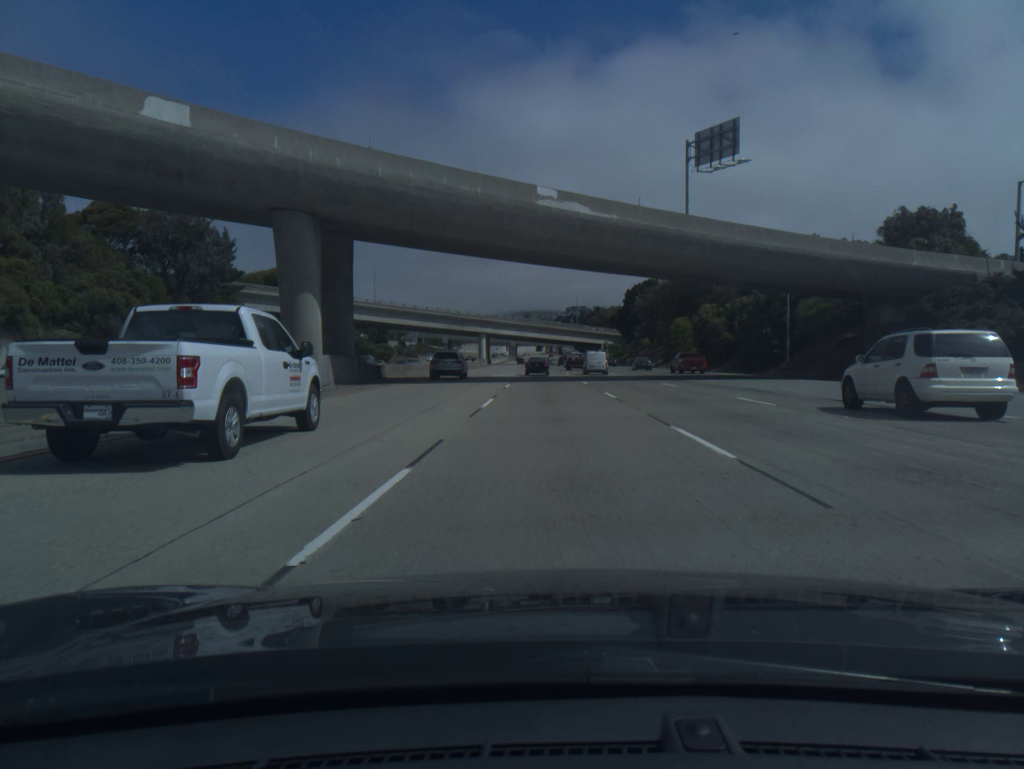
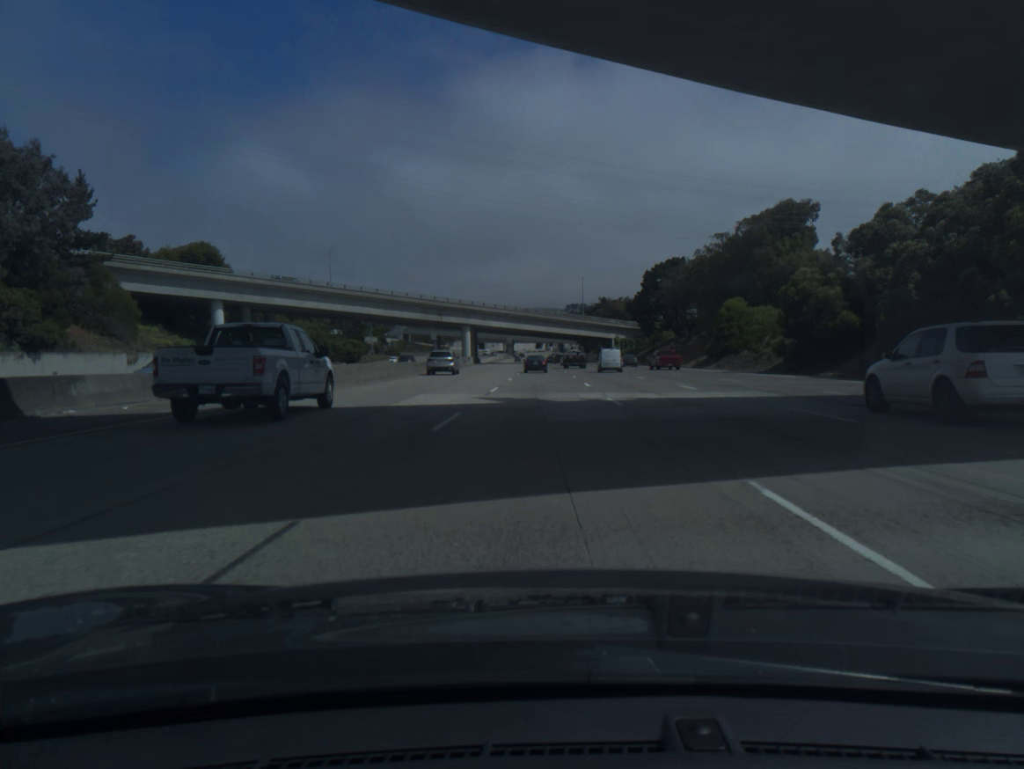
(+0.1, +34.9) m; 0°
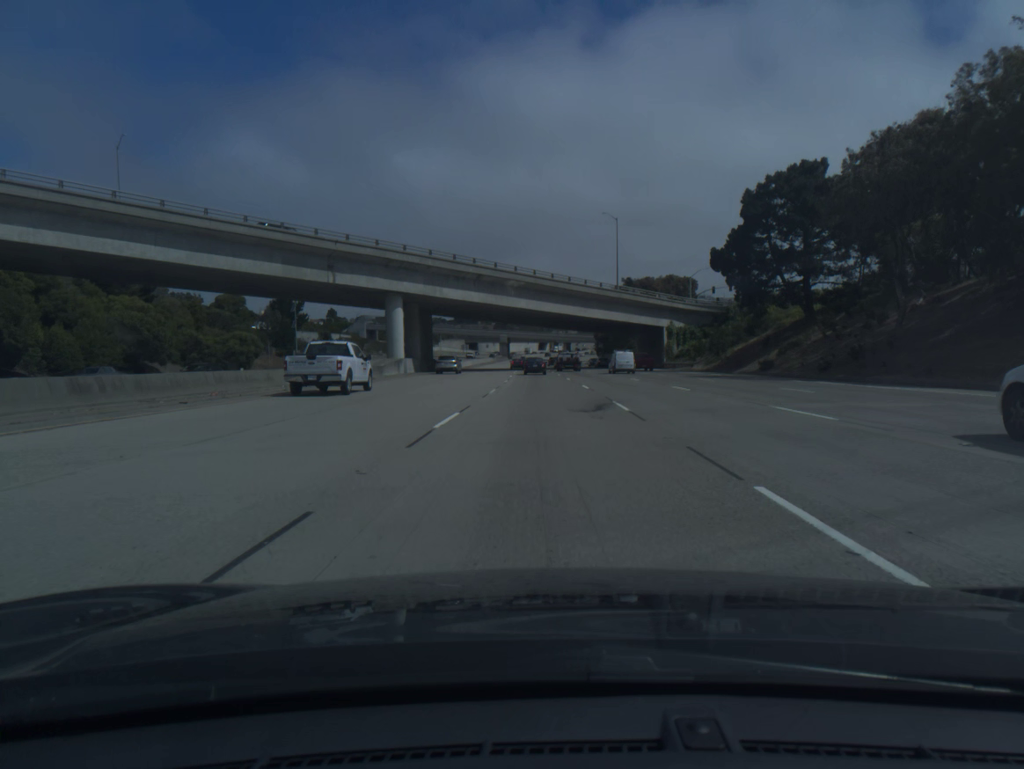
(-0.3, +70.5) m; 0°
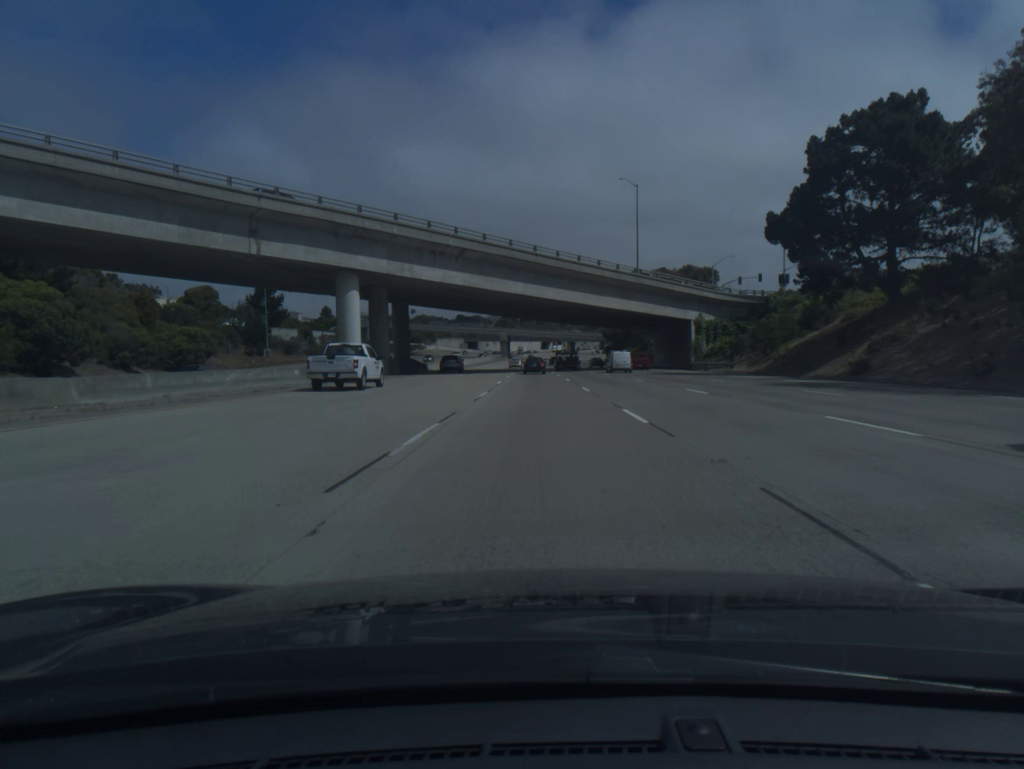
(0.0, +17.8) m; 0°
